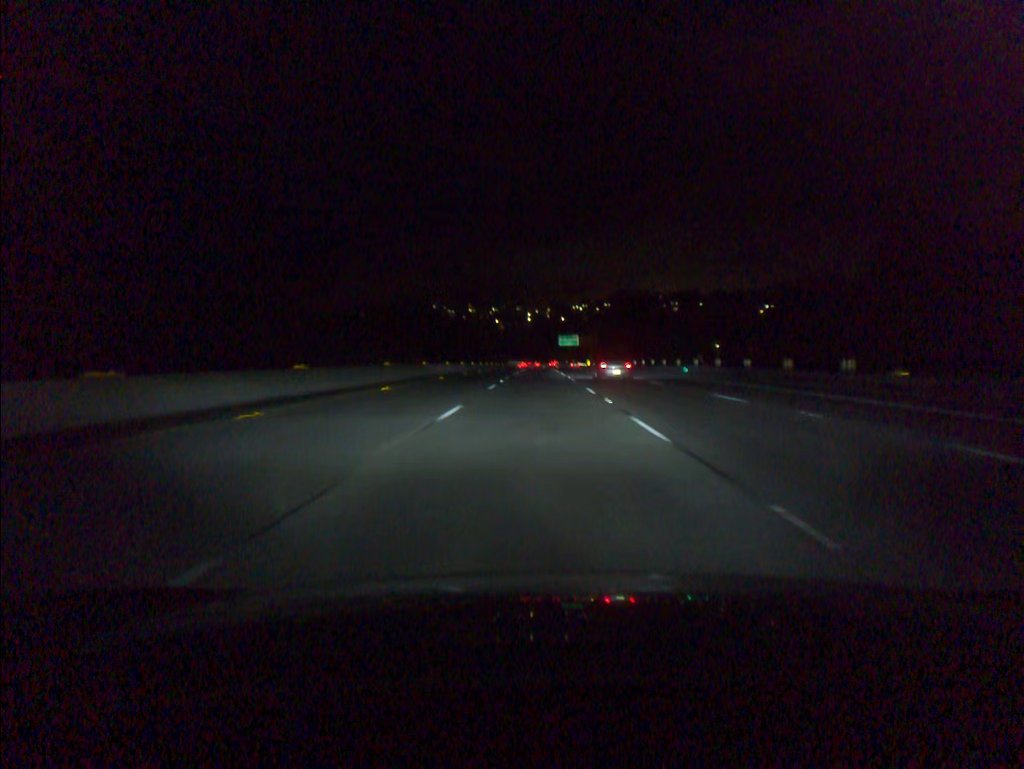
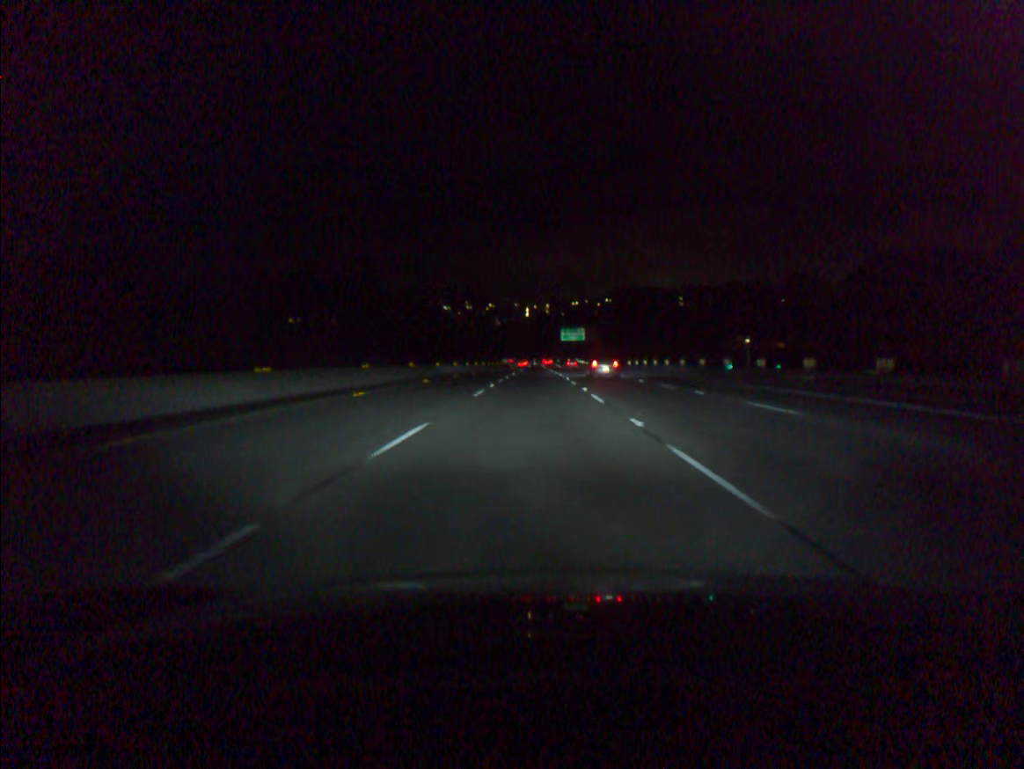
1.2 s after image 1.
(+0.1, +34.2) m; 0°
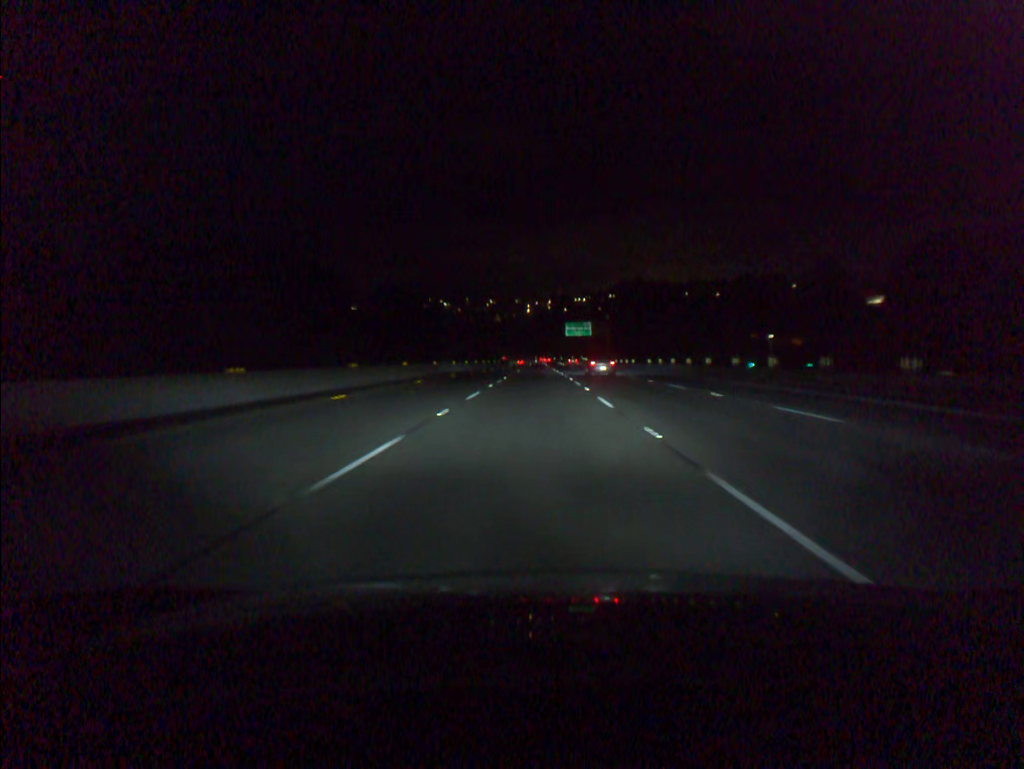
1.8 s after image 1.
(0.0, +17.1) m; 0°
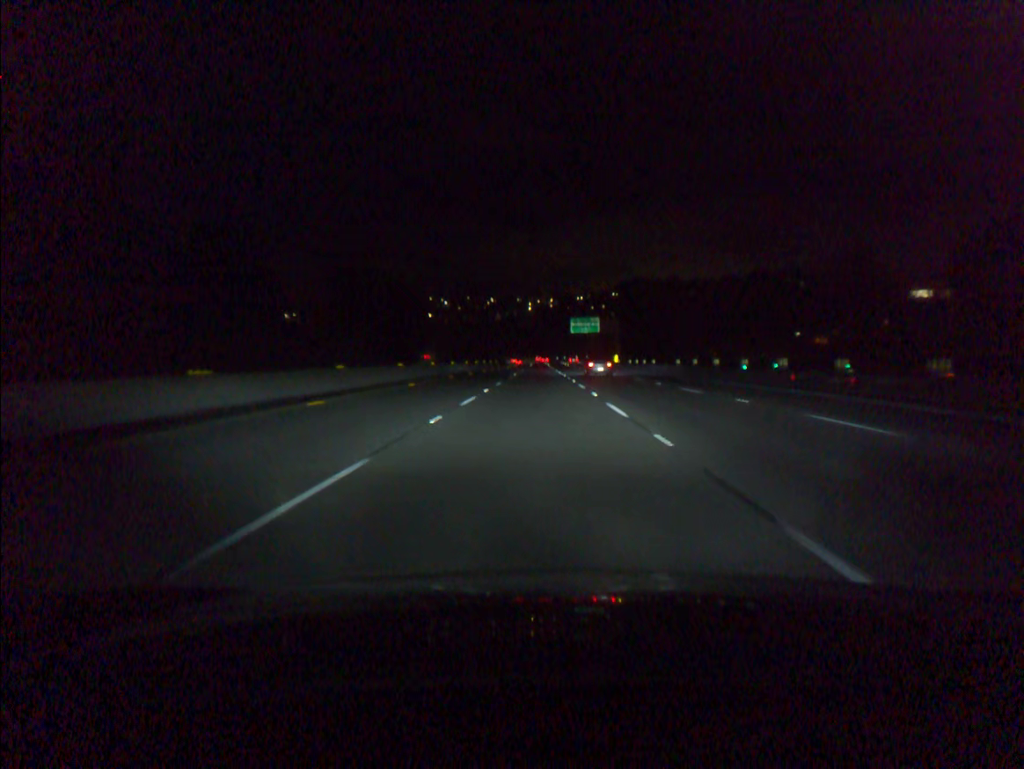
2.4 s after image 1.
(0.0, +17.1) m; 0°
